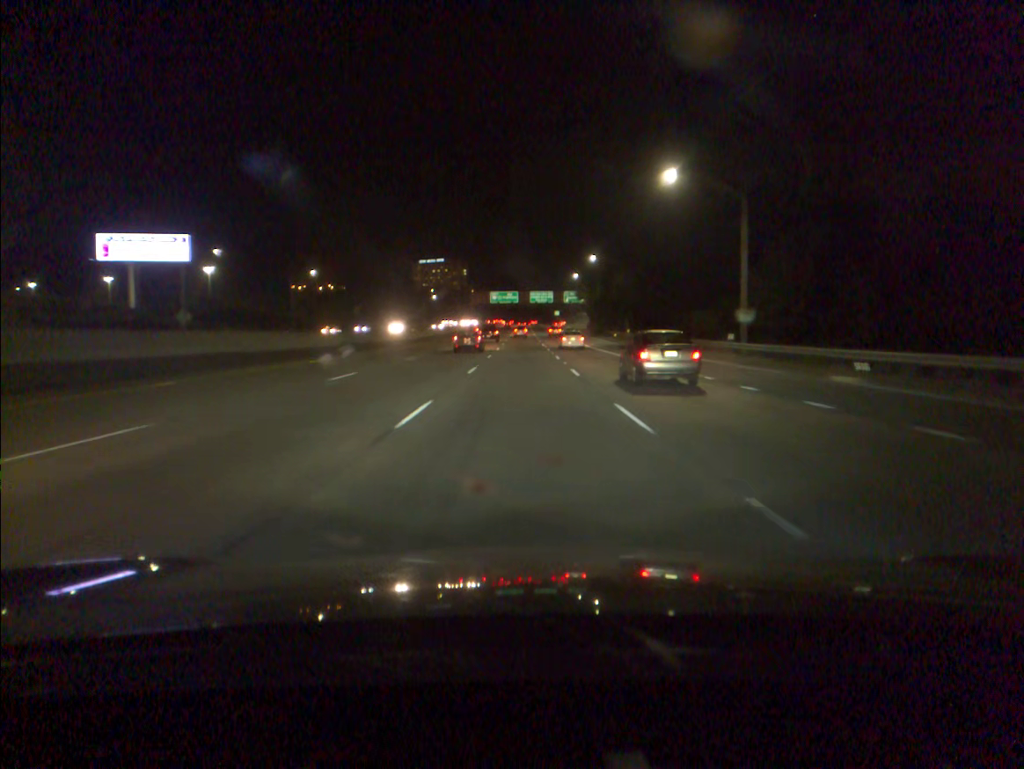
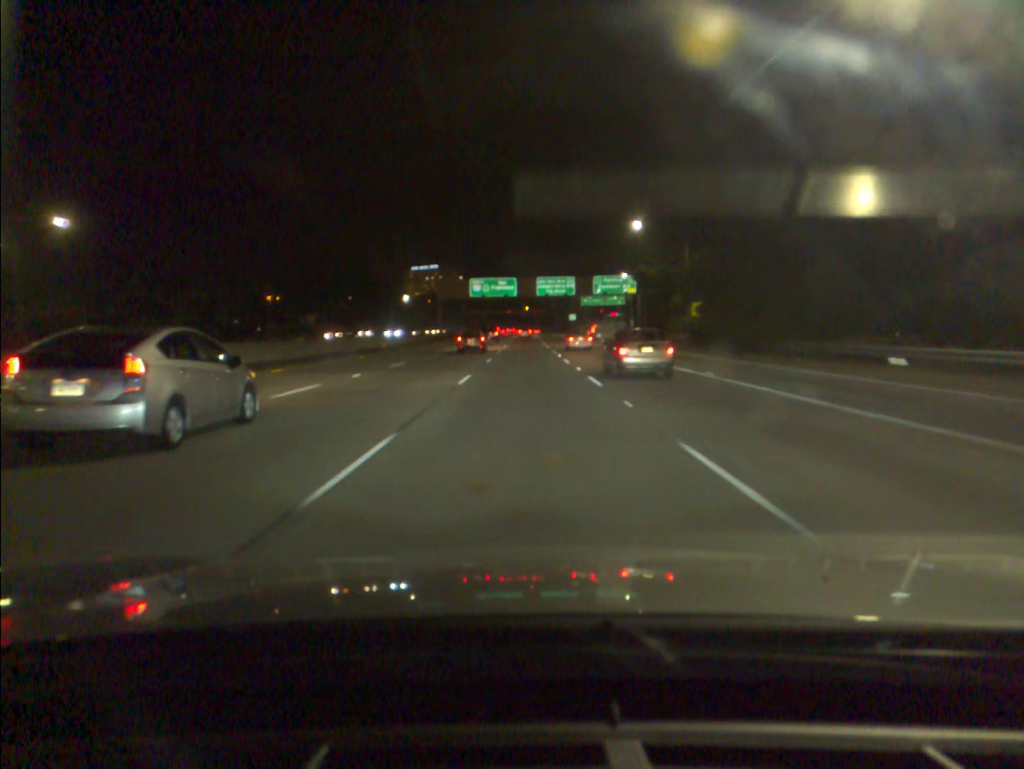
(-0.2, +78.5) m; 0°
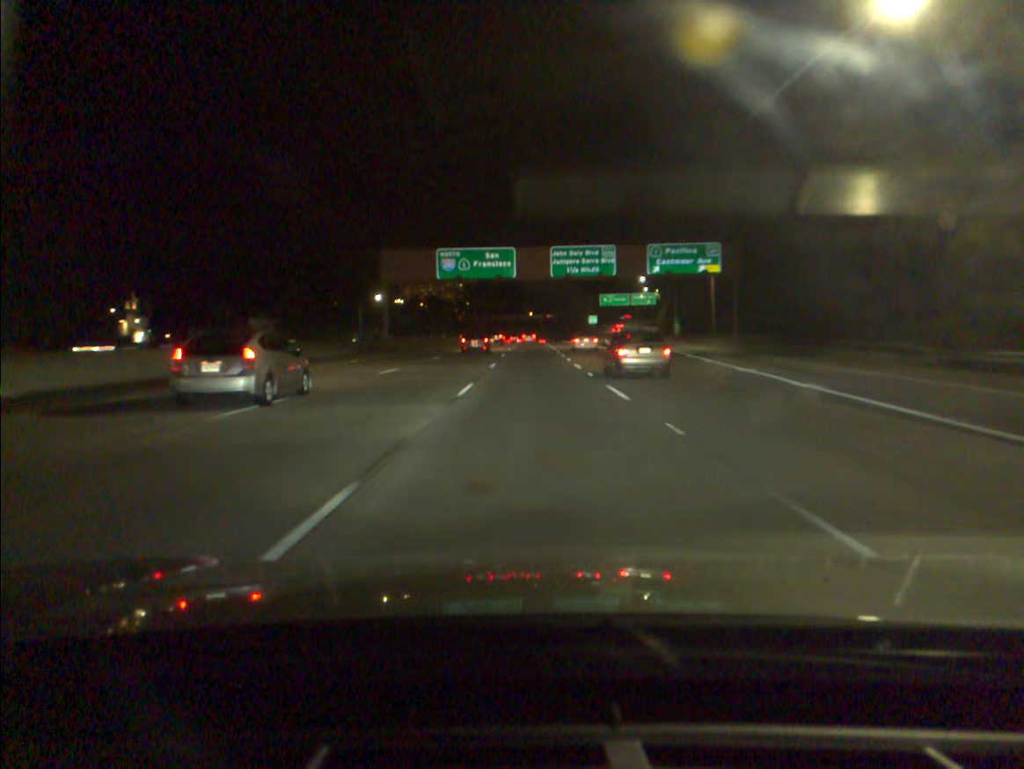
(-0.1, +47.4) m; 0°
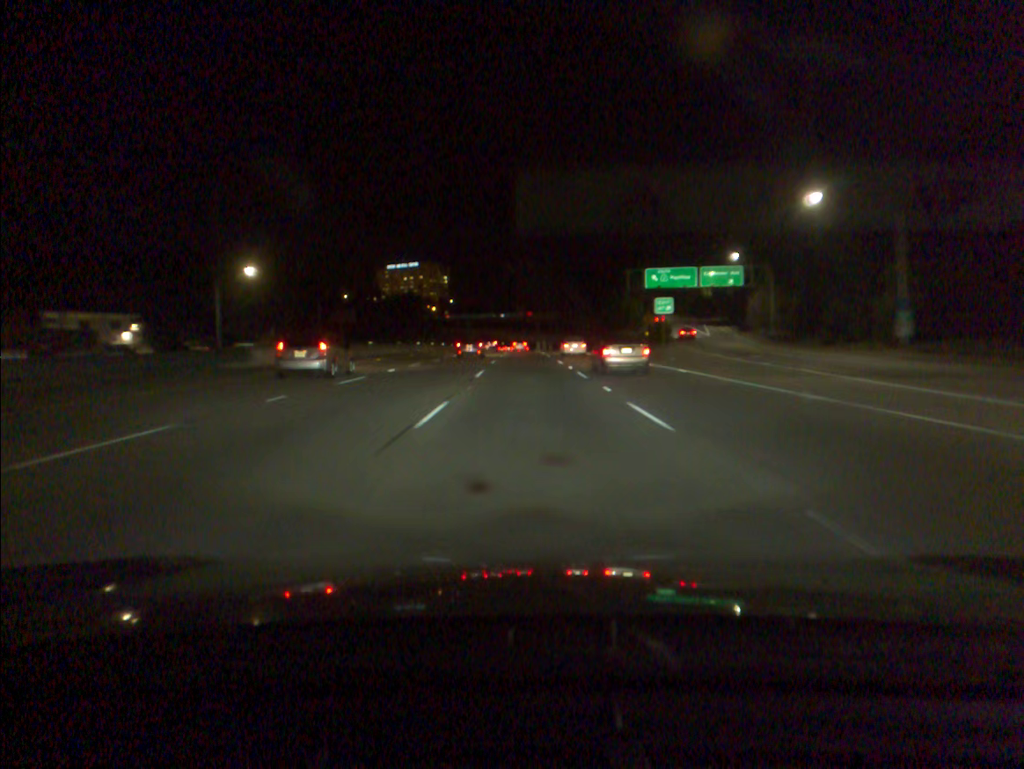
(+0.5, +78.8) m; 0°
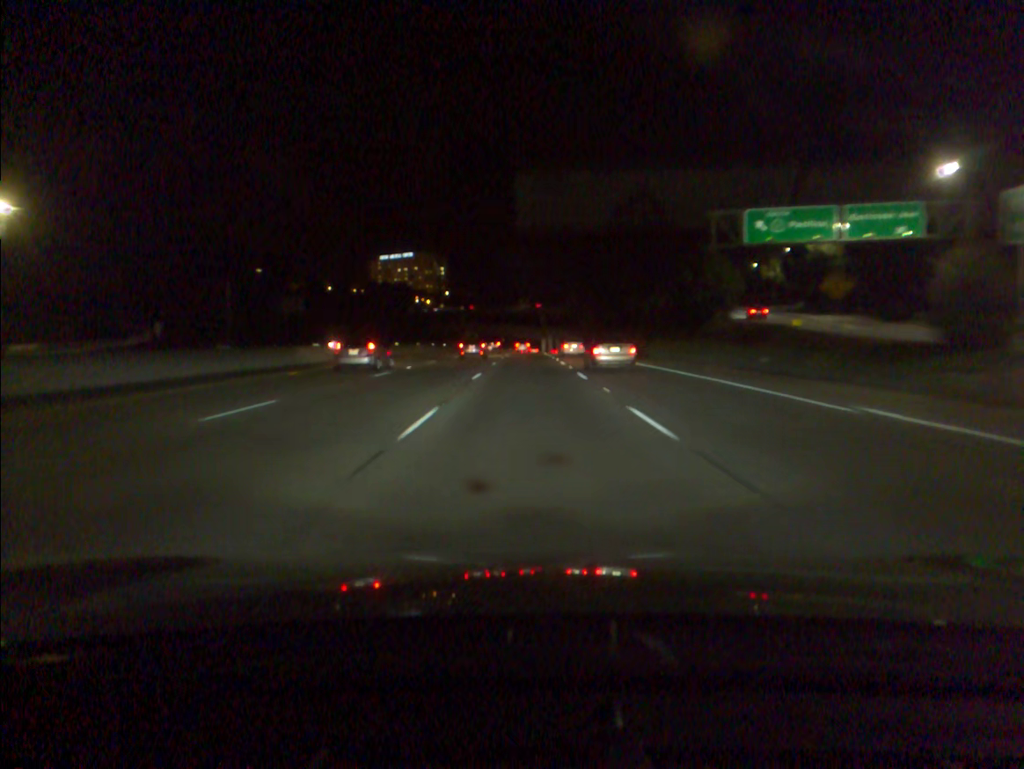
(-0.1, +47.1) m; 0°
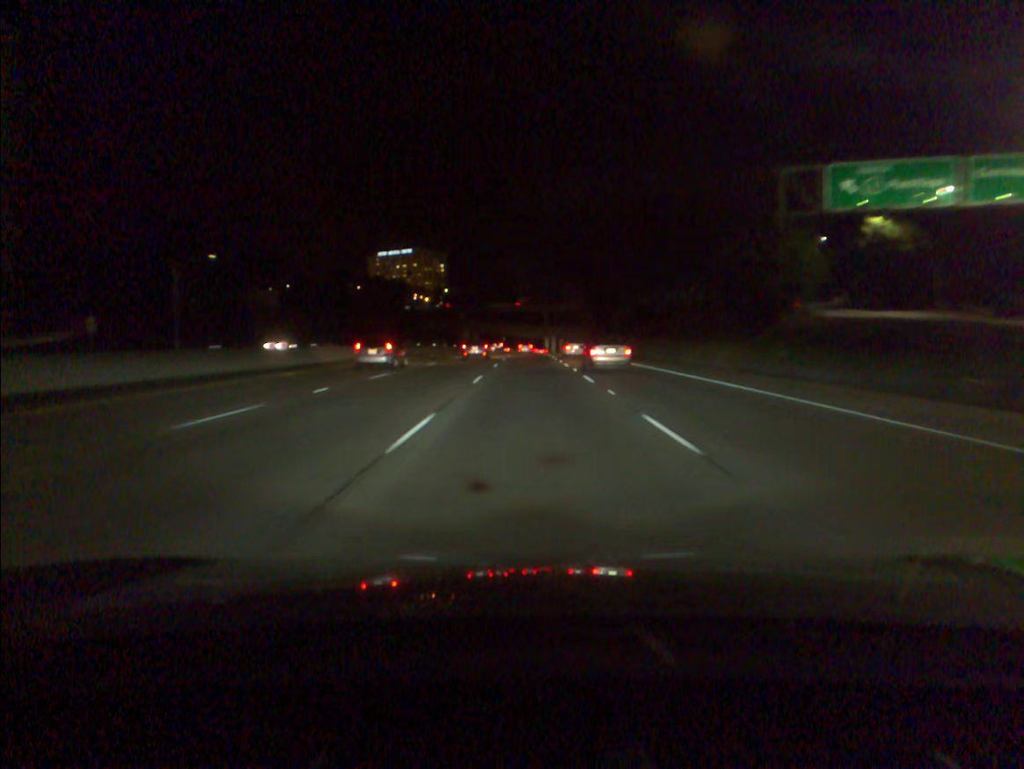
(0.0, +15.7) m; 0°
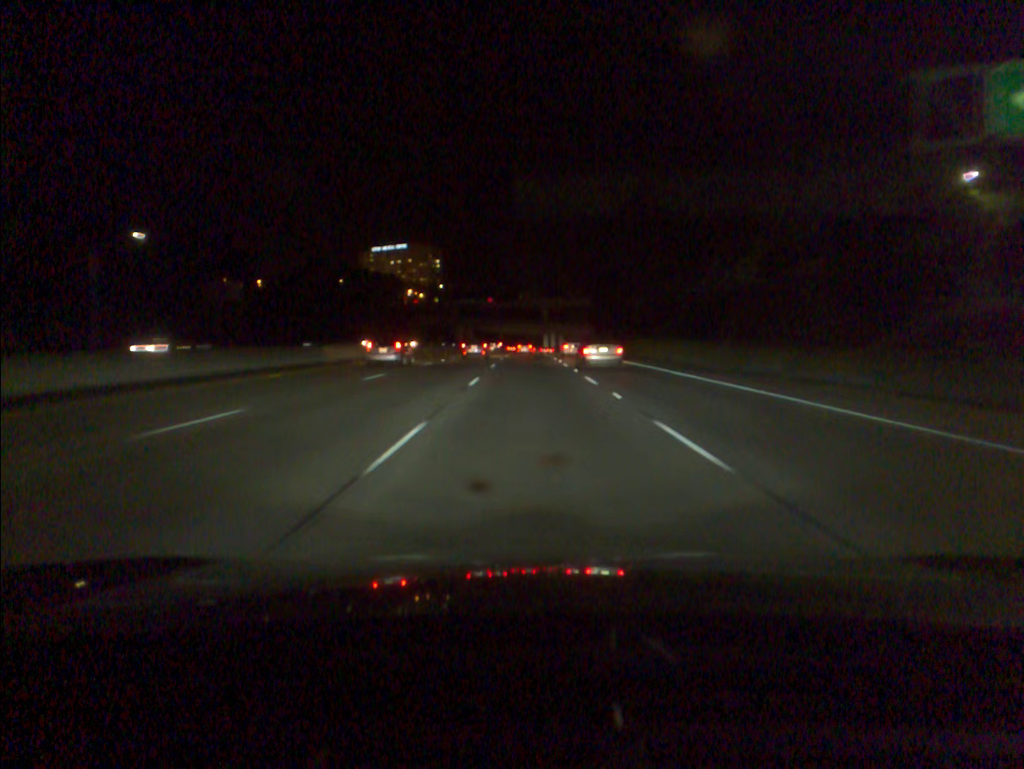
(0.0, +15.7) m; 0°
